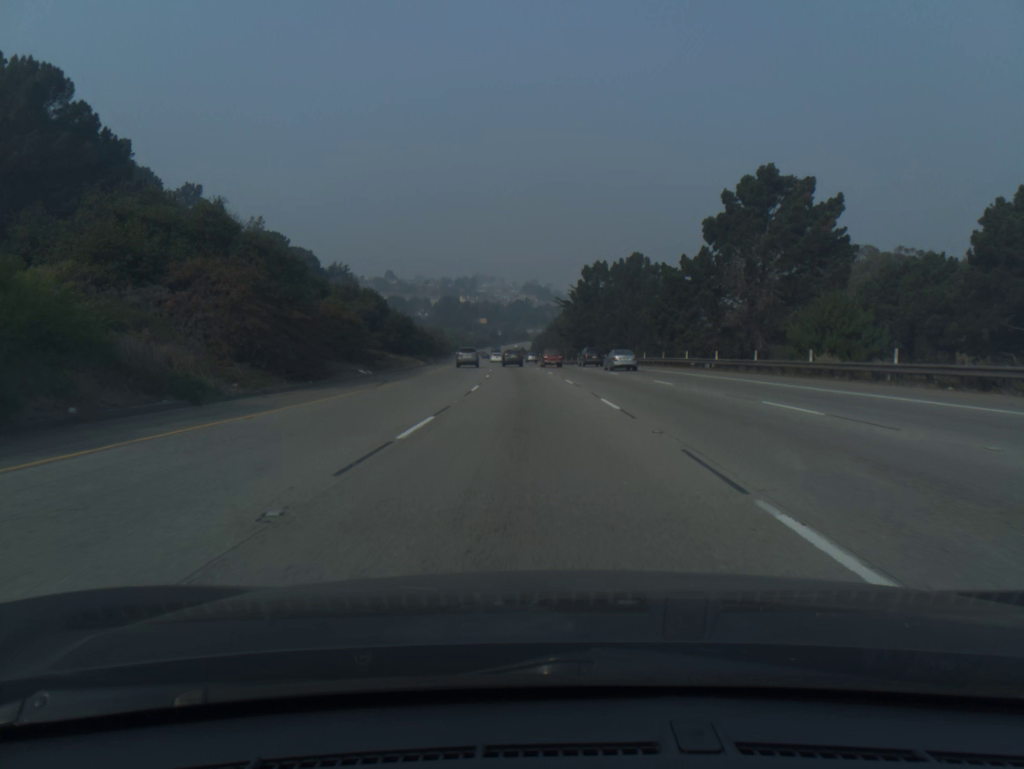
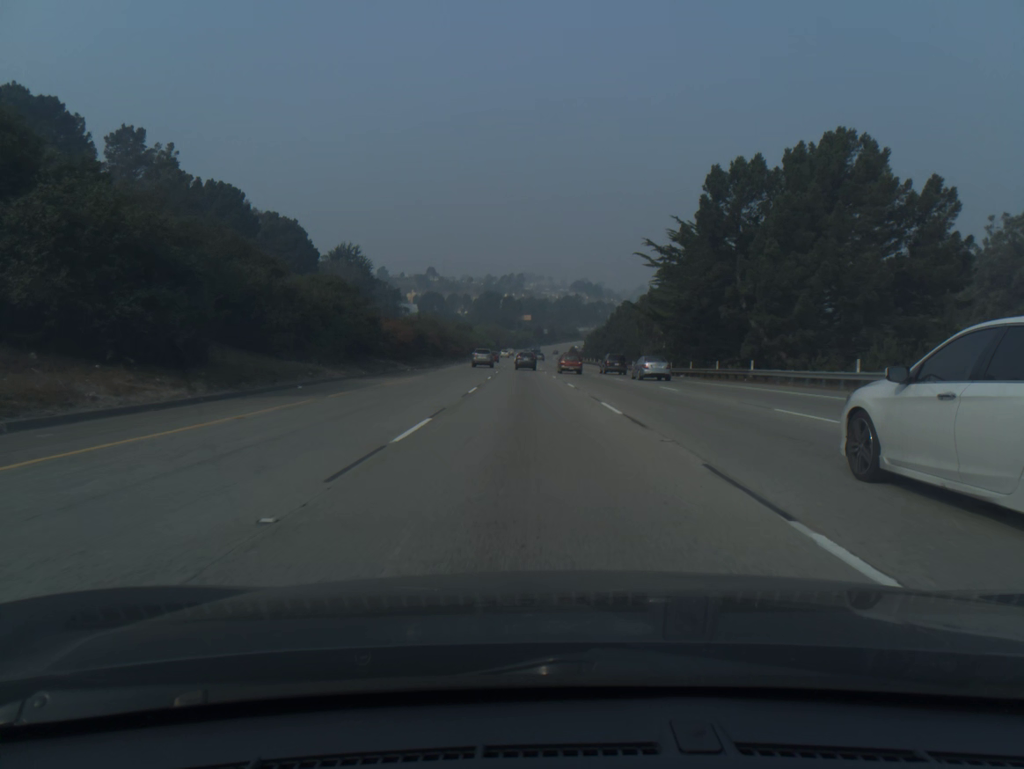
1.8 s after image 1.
(-1.9, +58.9) m; -4°
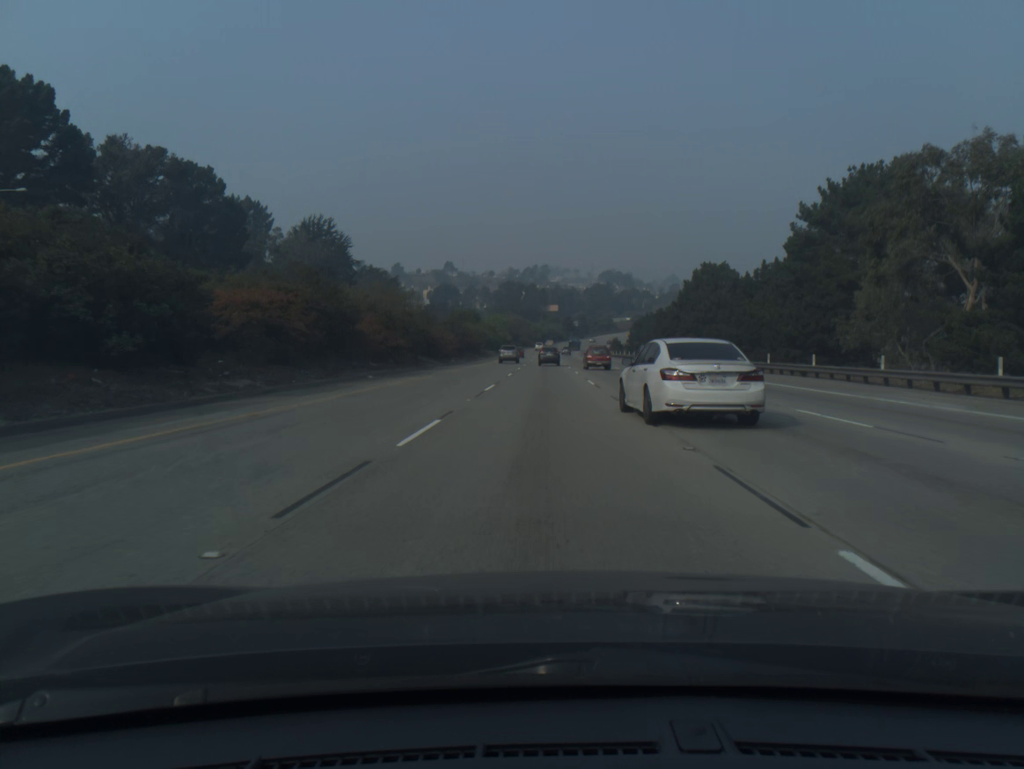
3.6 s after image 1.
(-1.3, +58.8) m; -2°
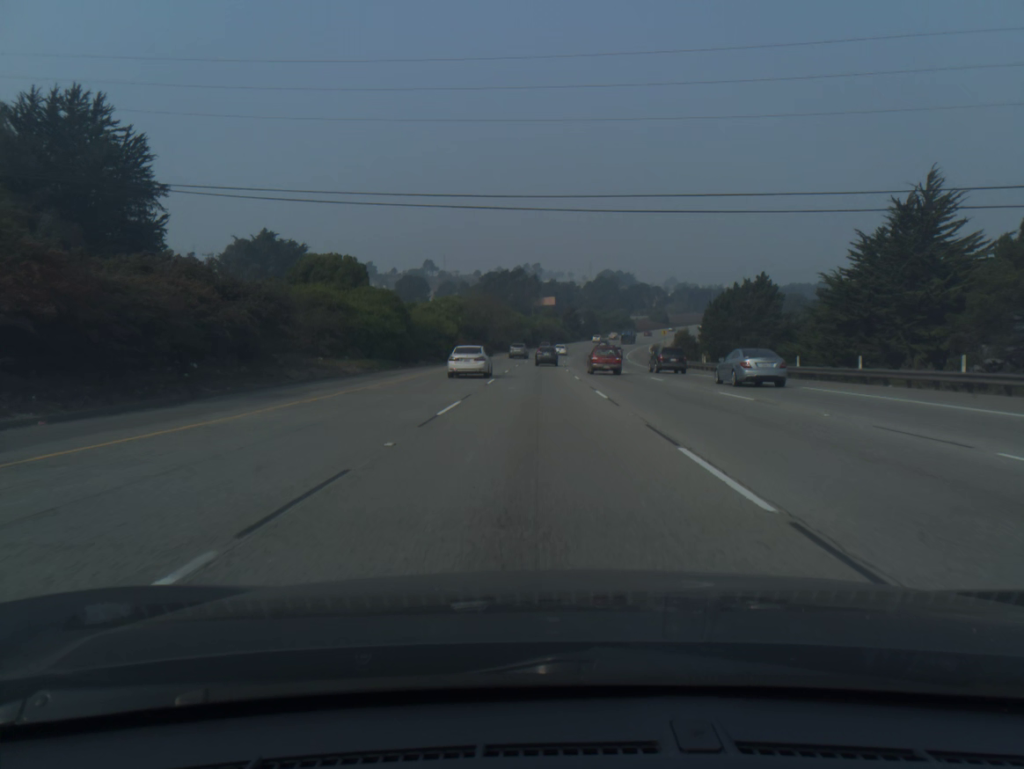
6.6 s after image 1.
(+0.6, +97.3) m; 0°
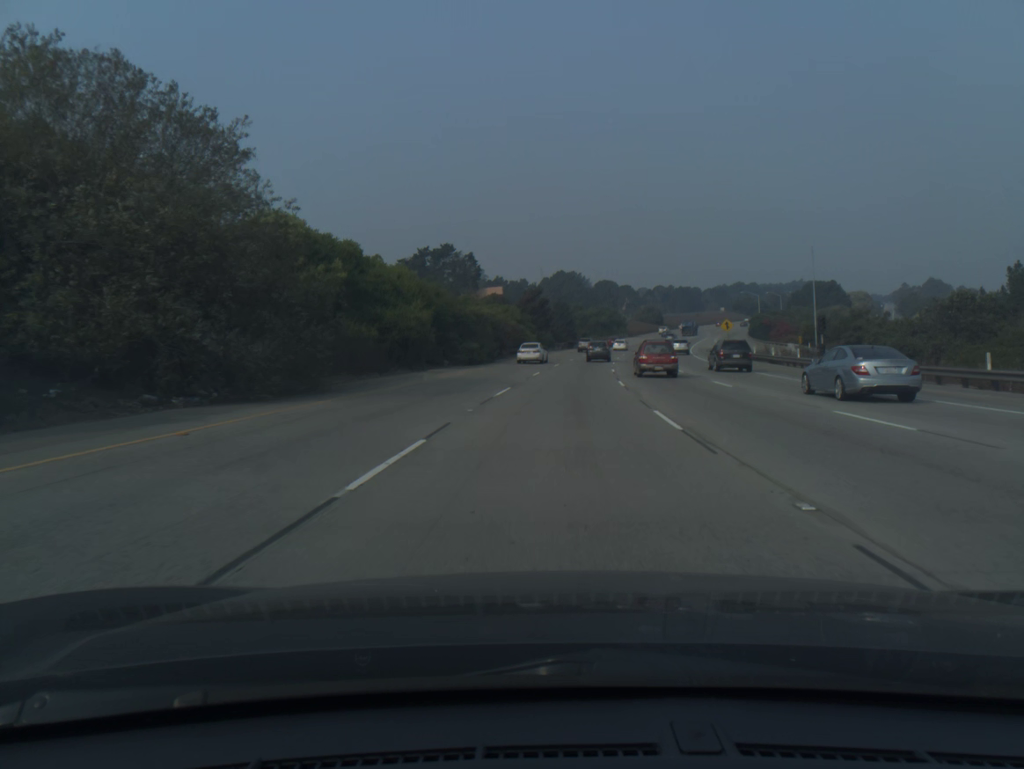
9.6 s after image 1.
(+1.3, +95.7) m; +3°
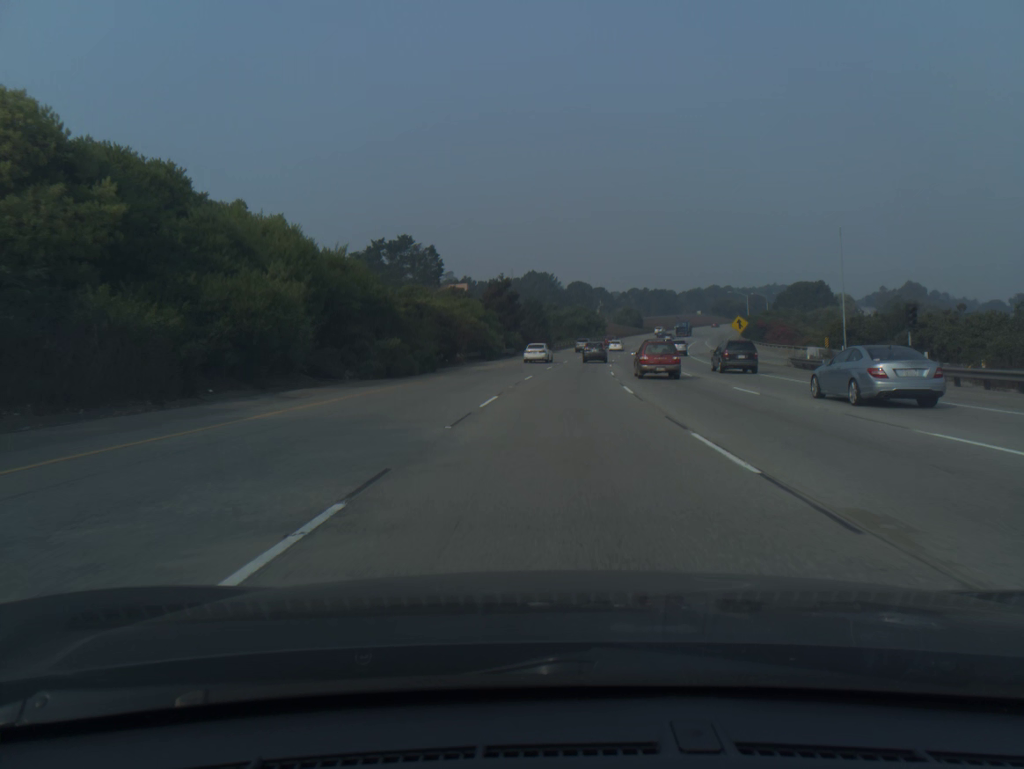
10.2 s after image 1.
(+0.3, +18.9) m; +2°
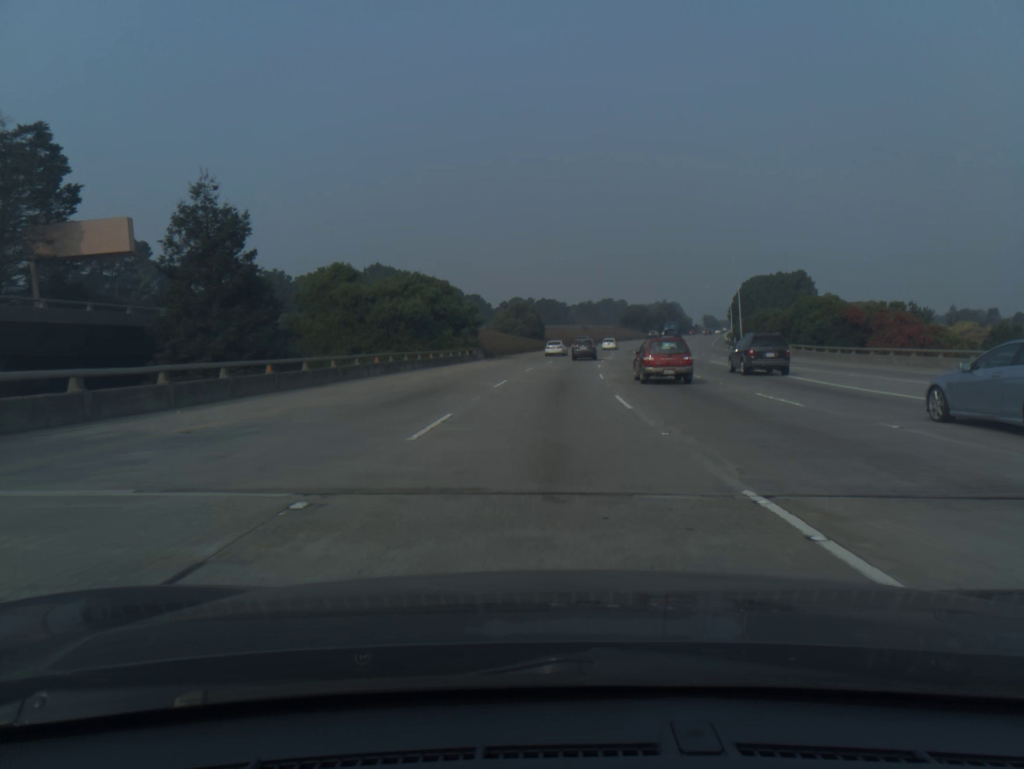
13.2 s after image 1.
(+8.0, +92.4) m; +9°
